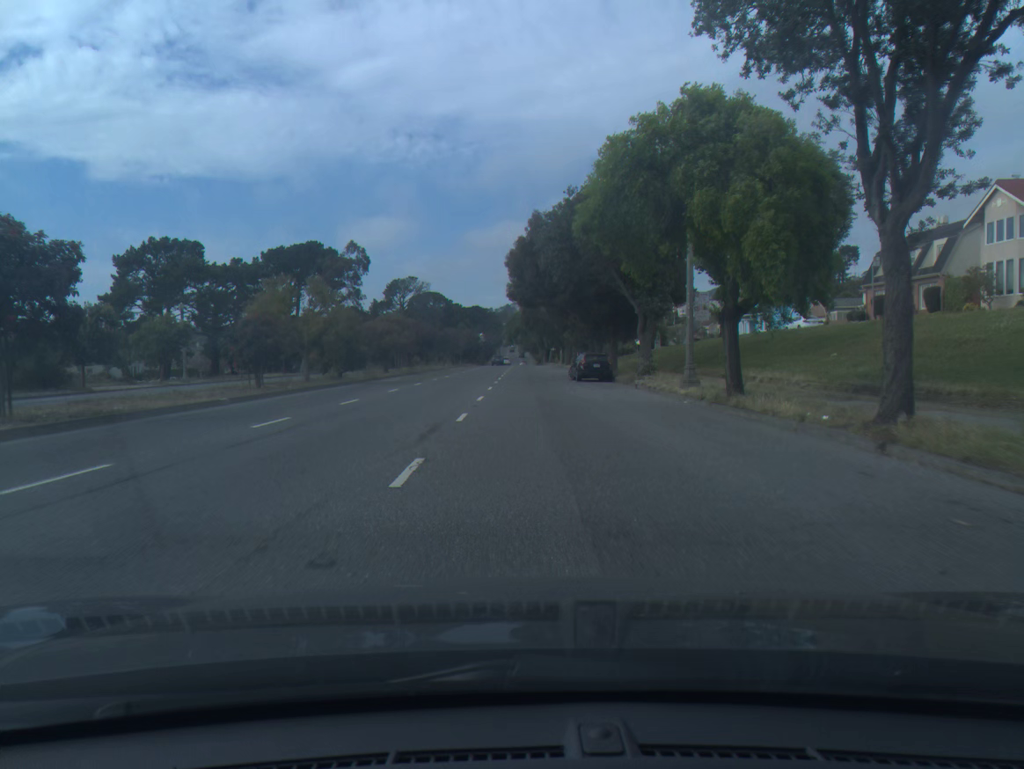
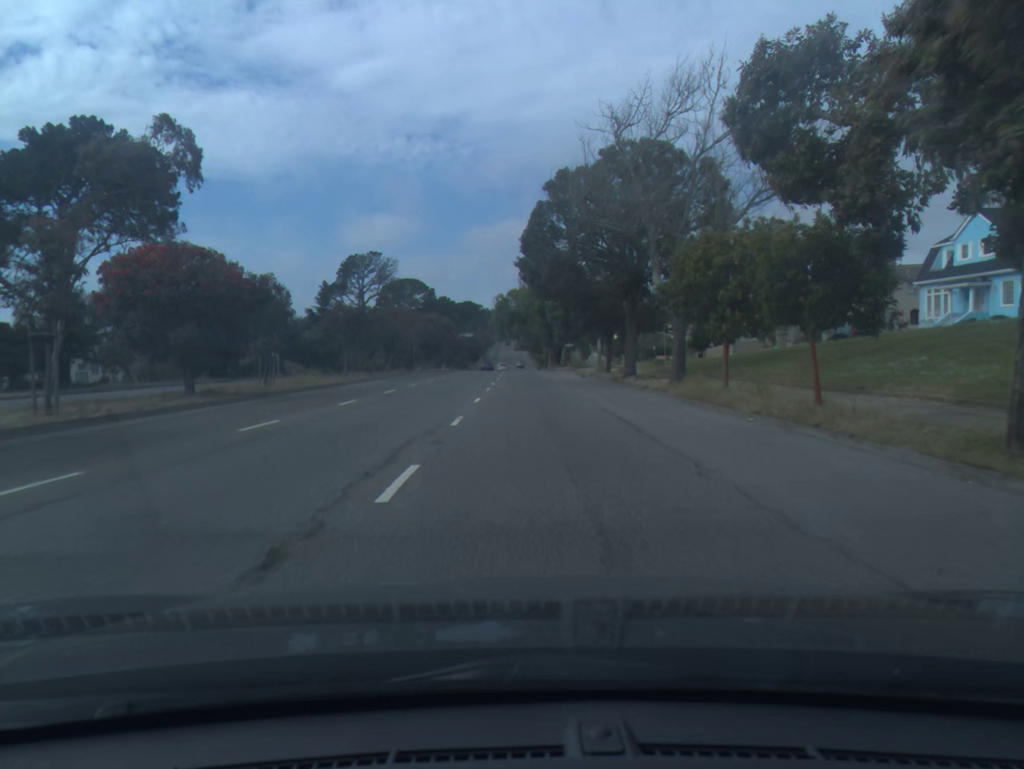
(+0.1, +51.5) m; 0°
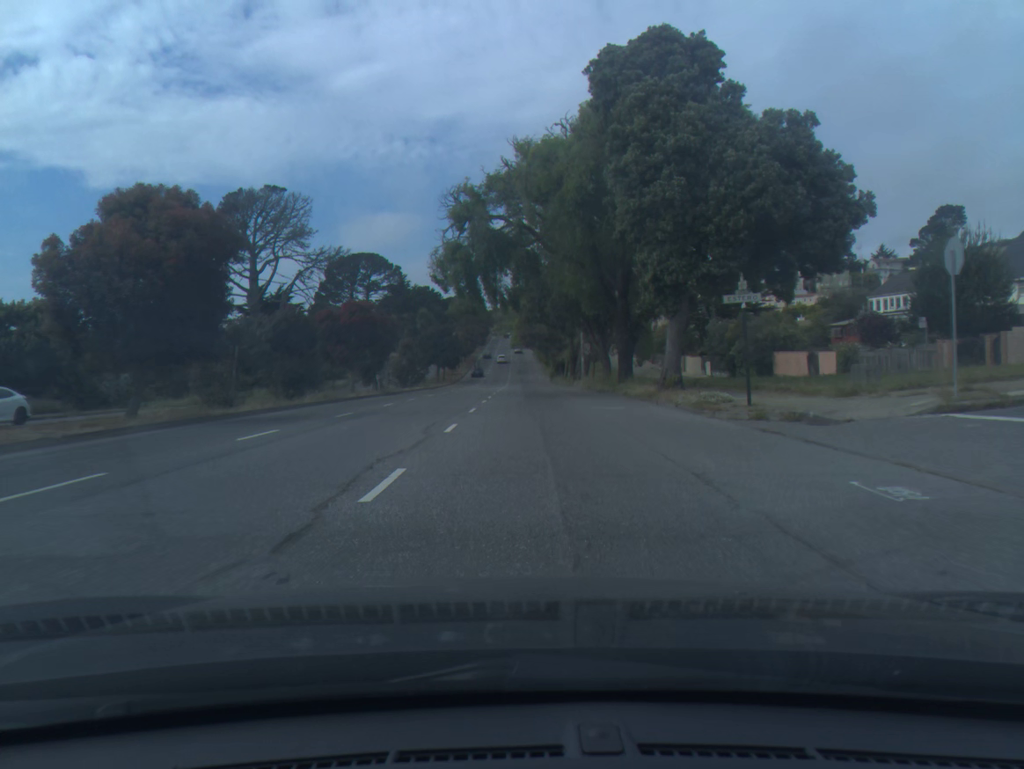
(+0.2, +65.0) m; 0°
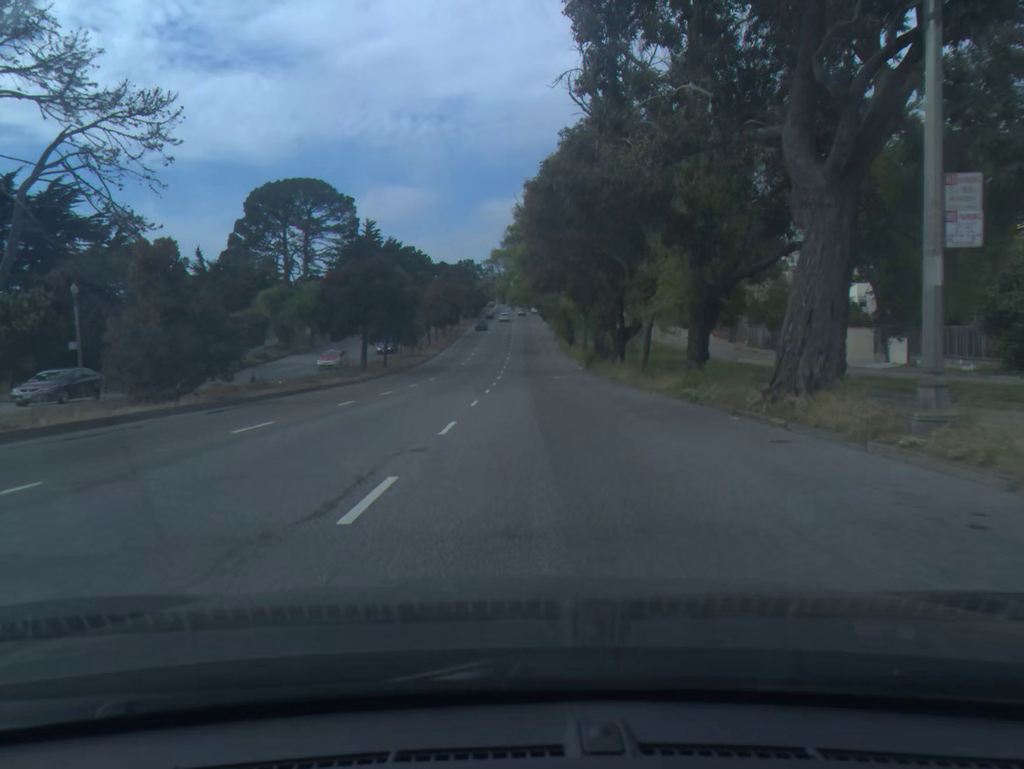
(-0.1, +51.9) m; 0°
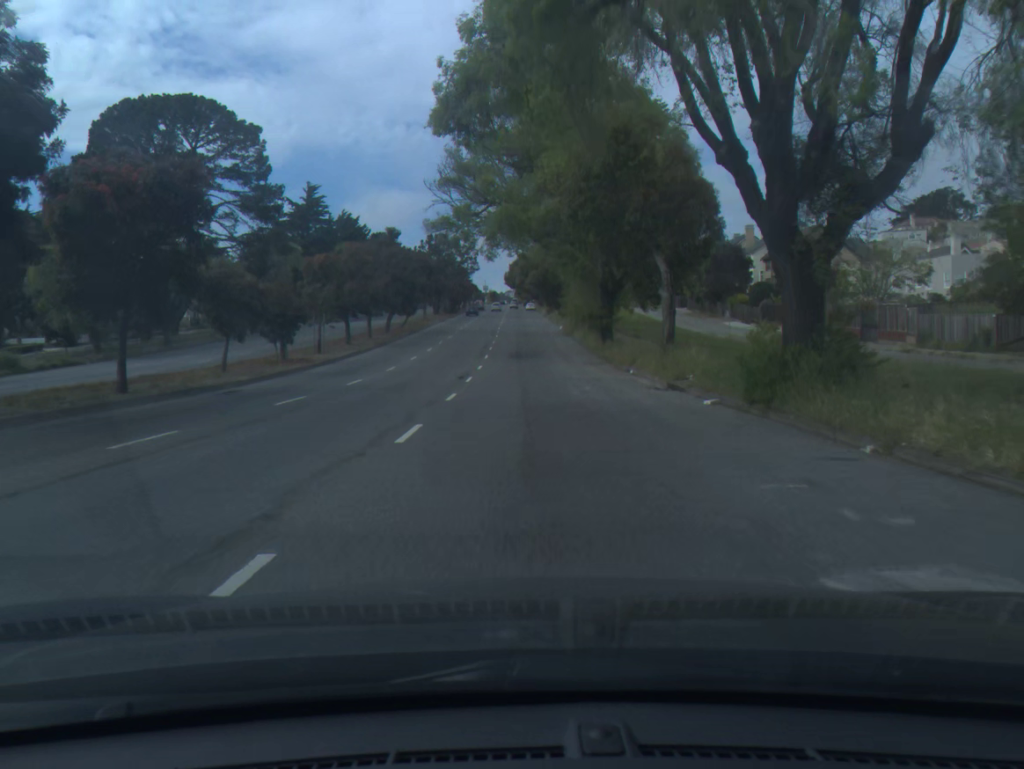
(+0.4, +39.4) m; +1°
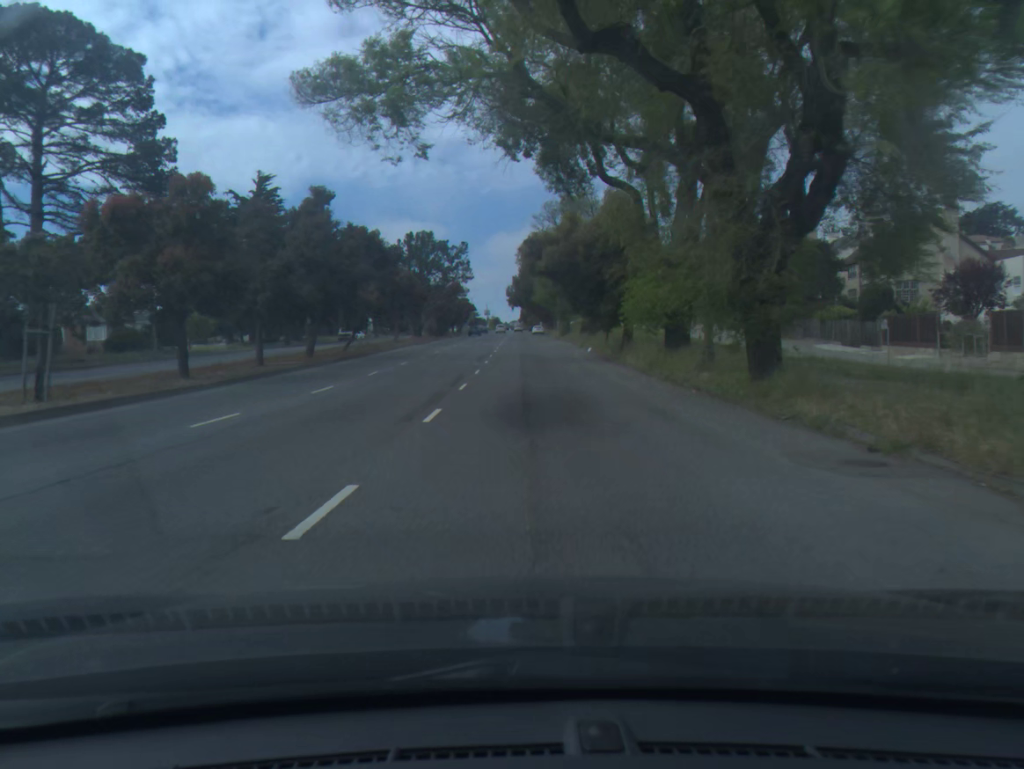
(-0.1, +26.3) m; 0°
